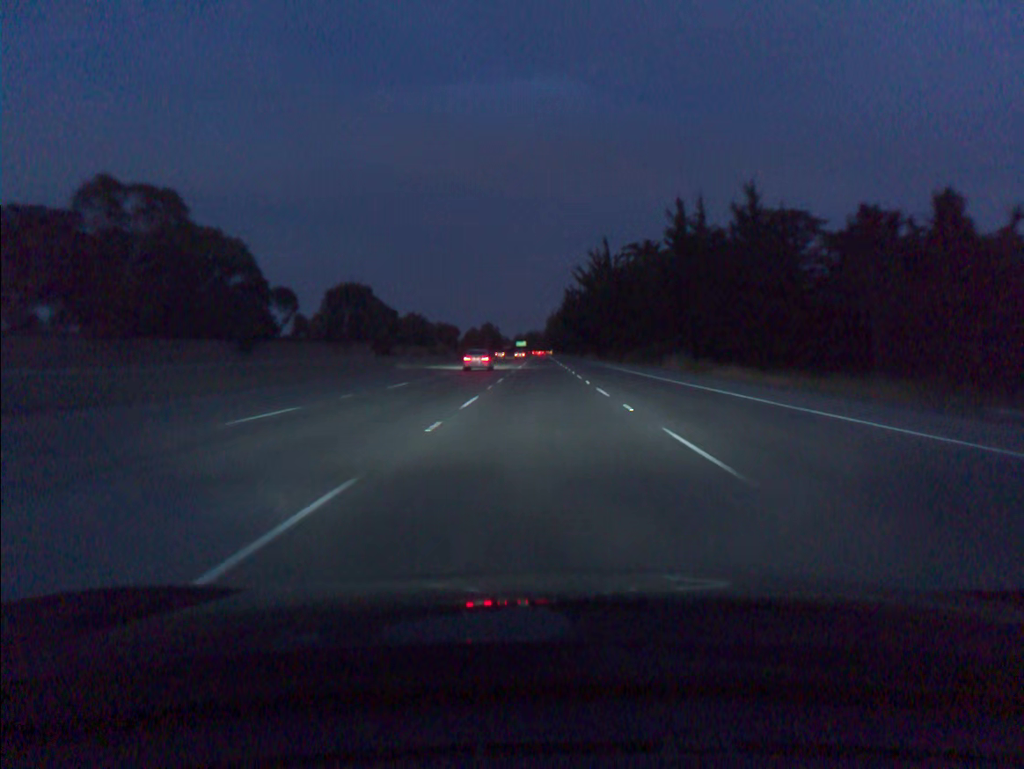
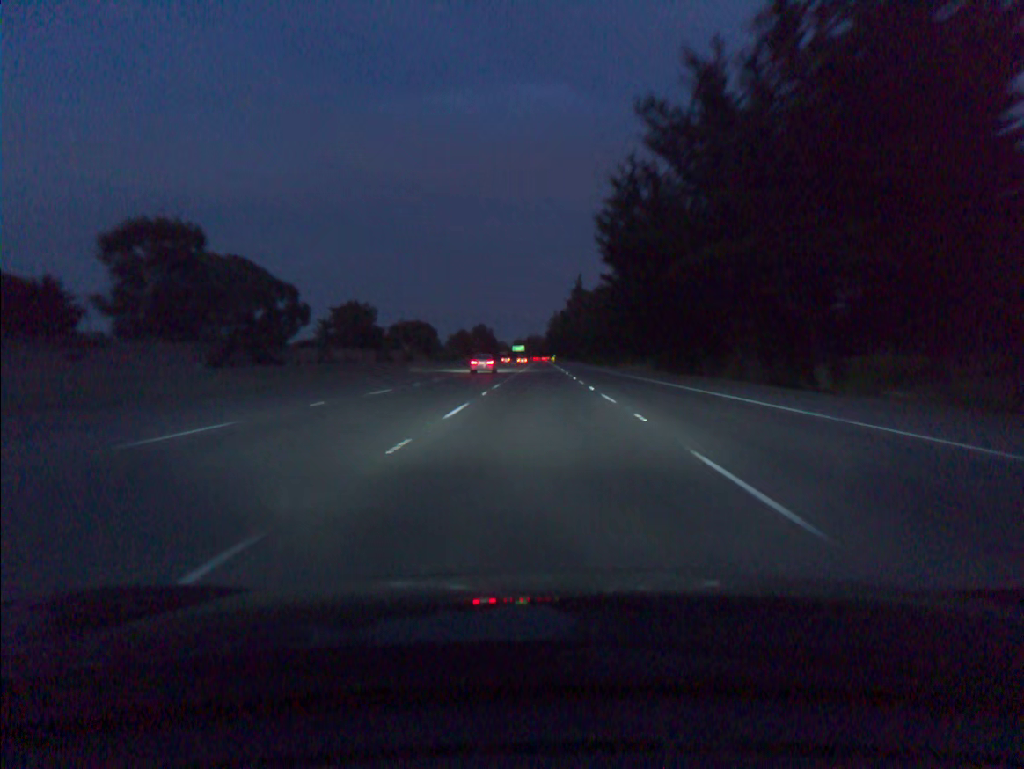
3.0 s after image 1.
(+0.1, +90.3) m; 0°
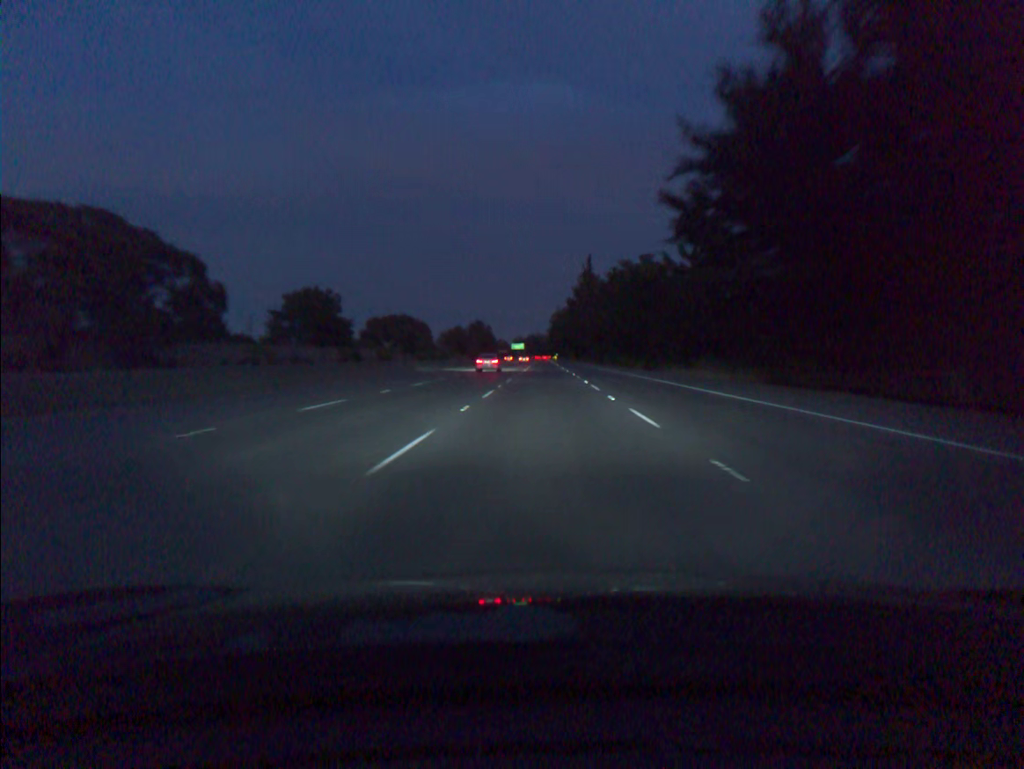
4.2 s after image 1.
(0.0, +36.1) m; 0°
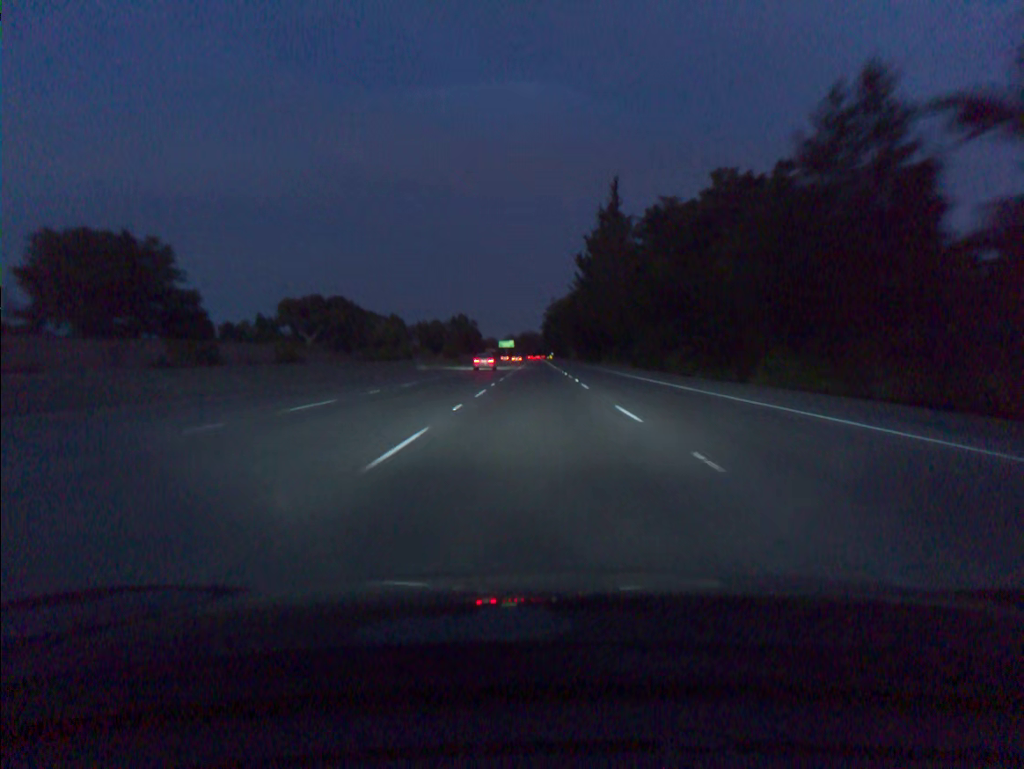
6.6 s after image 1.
(+0.4, +72.5) m; +1°
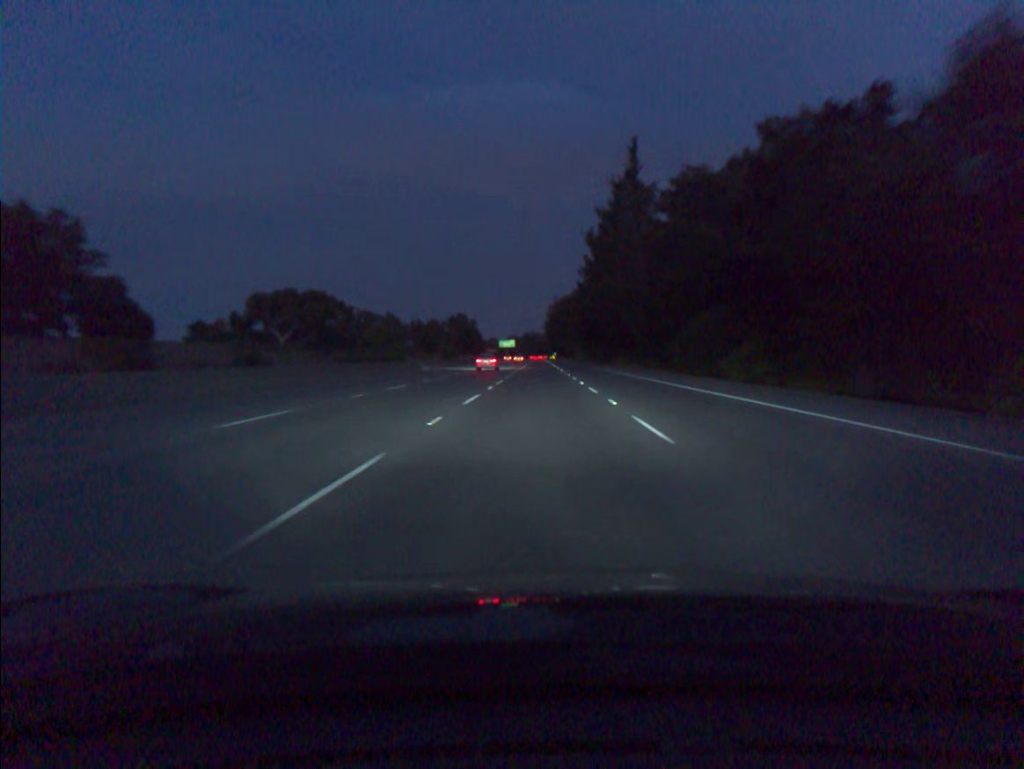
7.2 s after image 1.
(0.0, +18.2) m; 0°
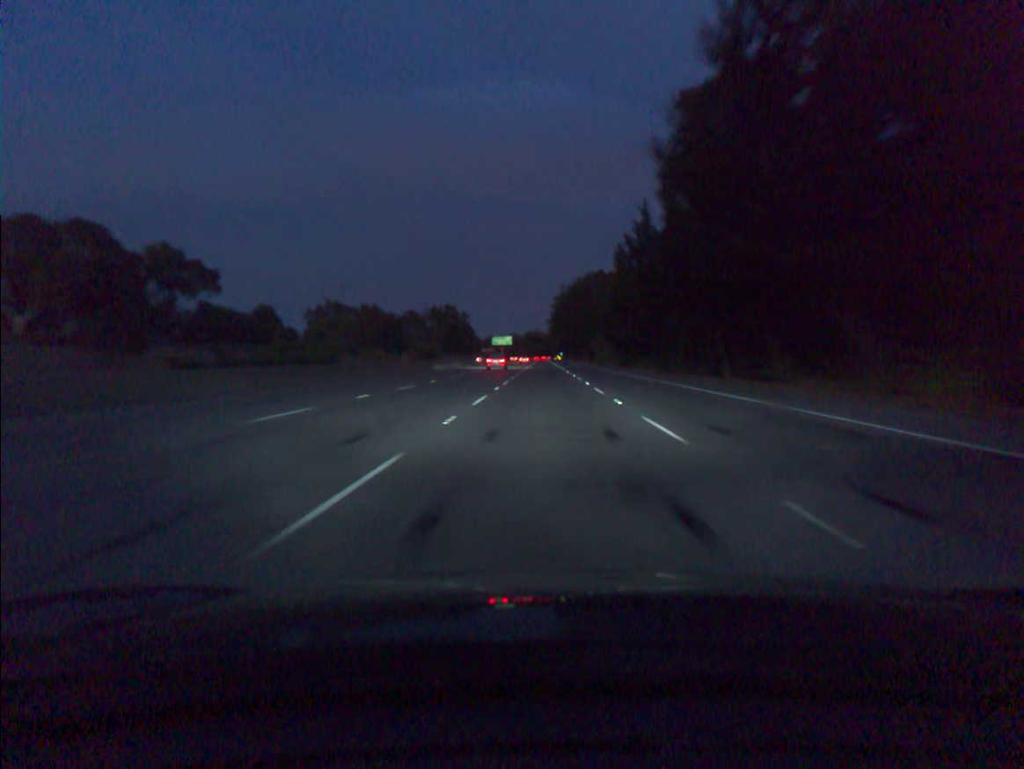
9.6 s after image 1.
(-0.3, +72.8) m; 0°
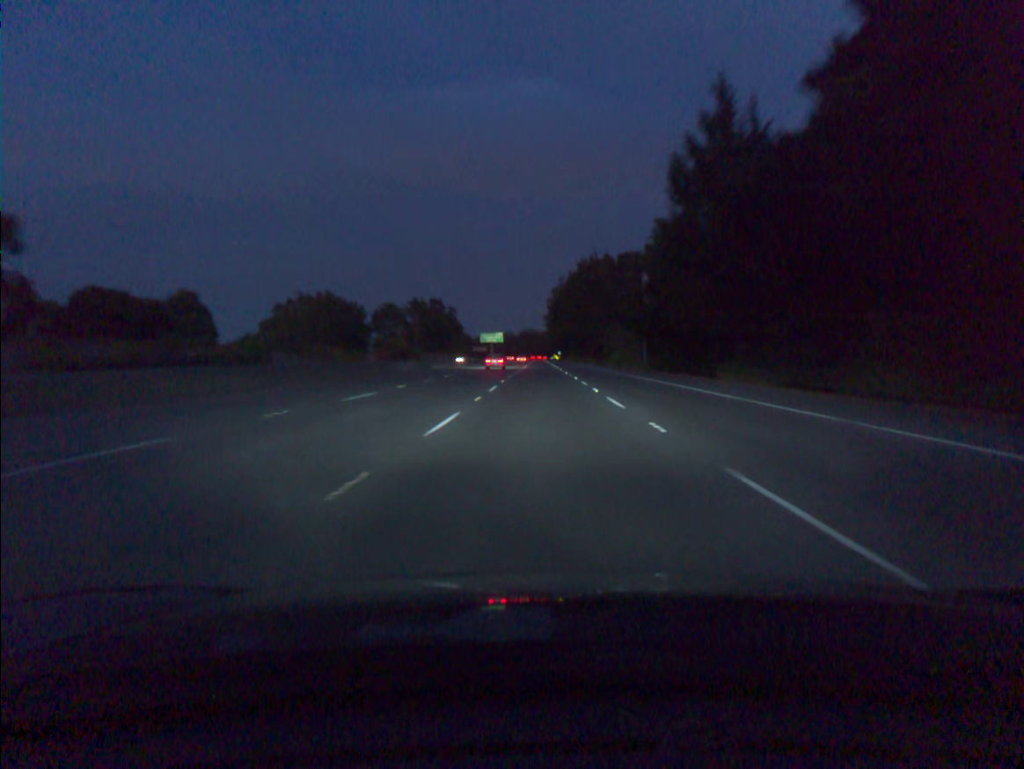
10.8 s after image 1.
(+0.1, +36.5) m; 0°
